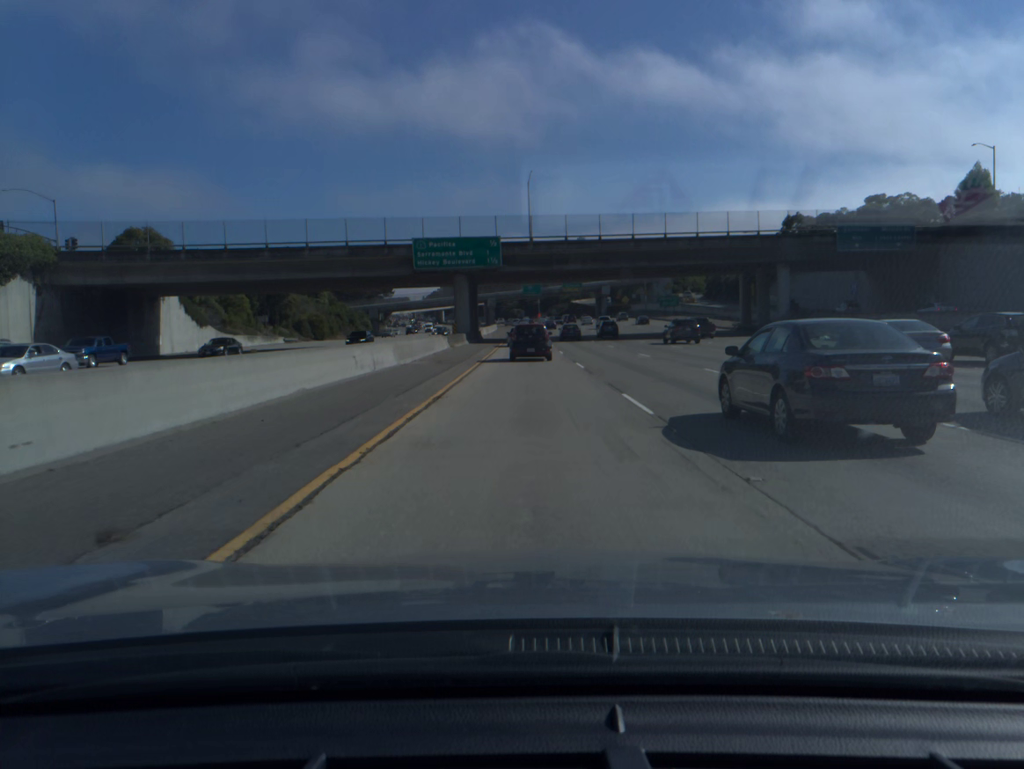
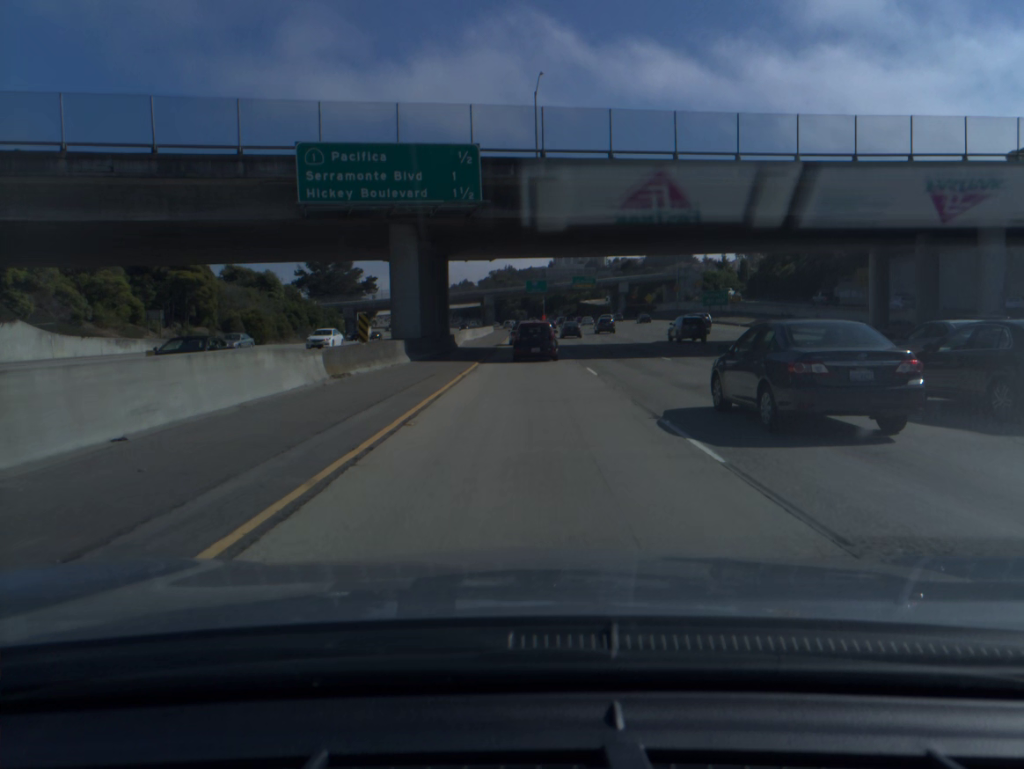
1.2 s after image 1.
(0.0, +34.1) m; 0°
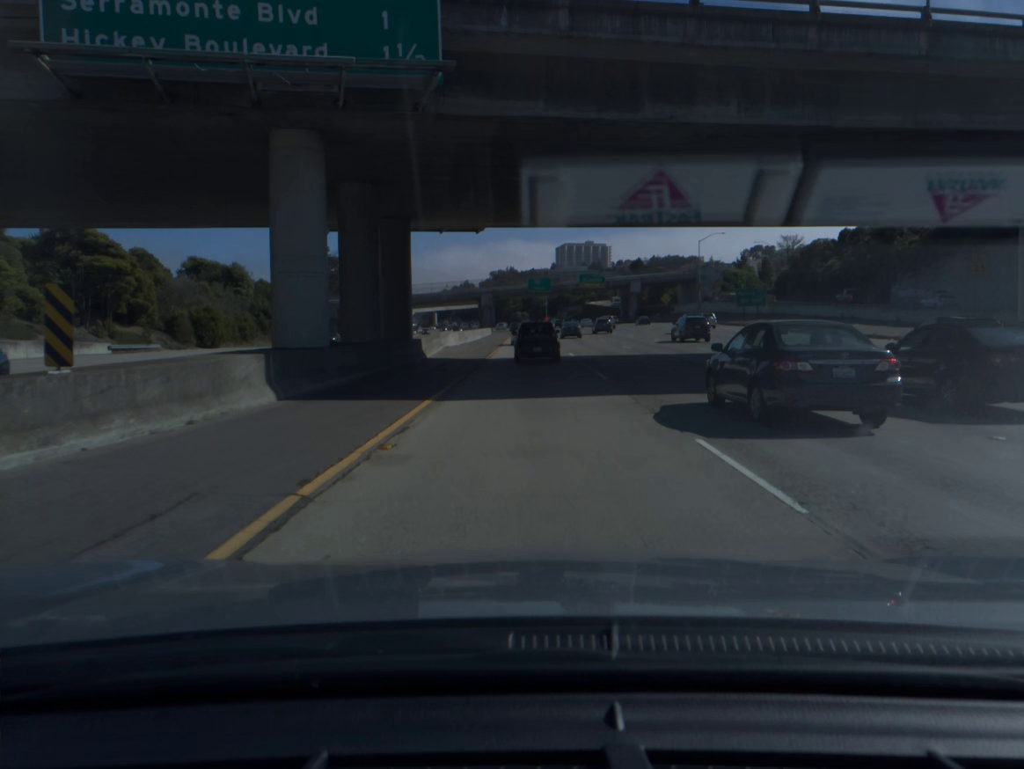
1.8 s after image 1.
(0.0, +16.7) m; 0°
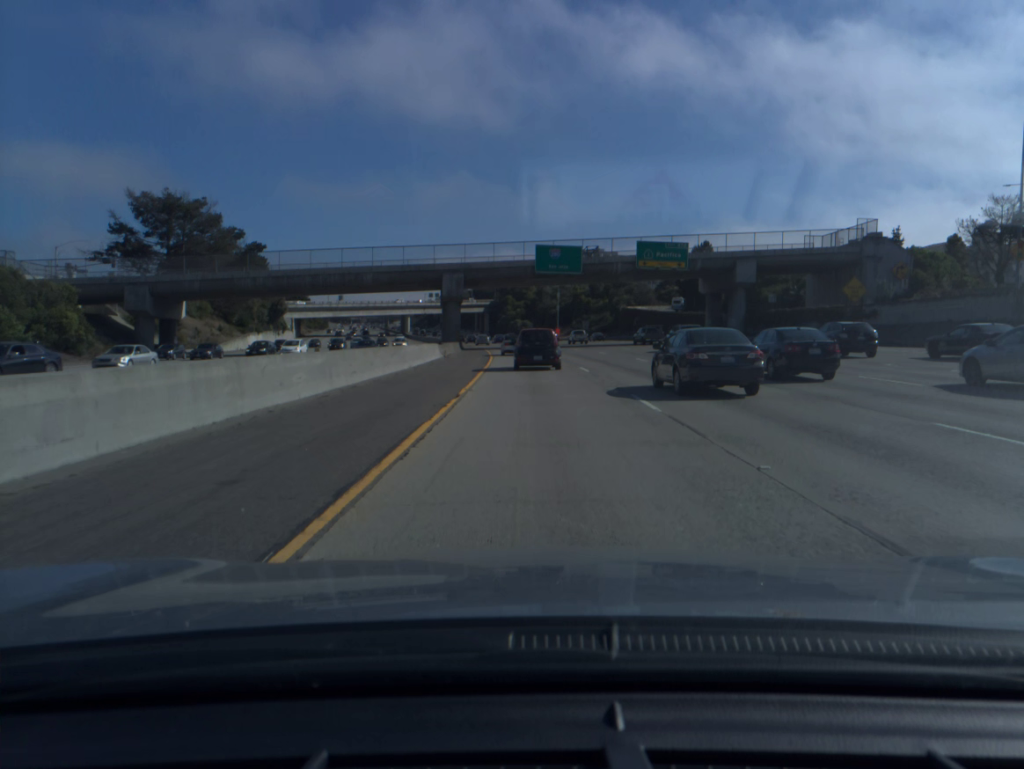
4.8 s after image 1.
(-0.2, +79.7) m; 0°
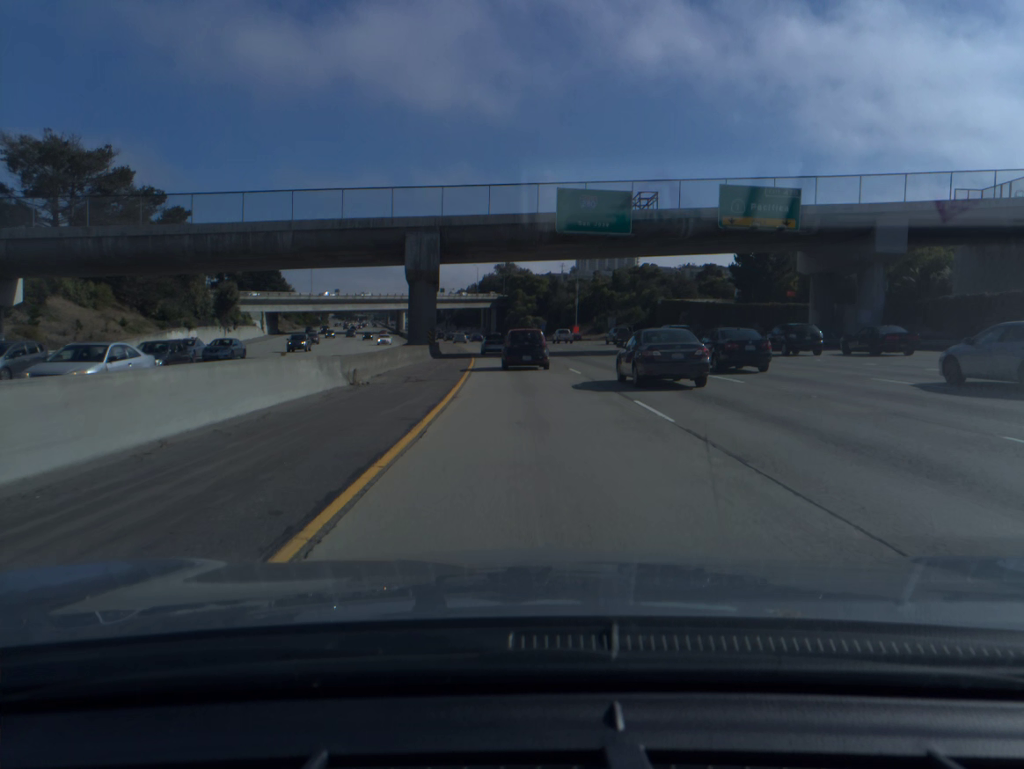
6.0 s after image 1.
(-0.1, +30.9) m; -1°
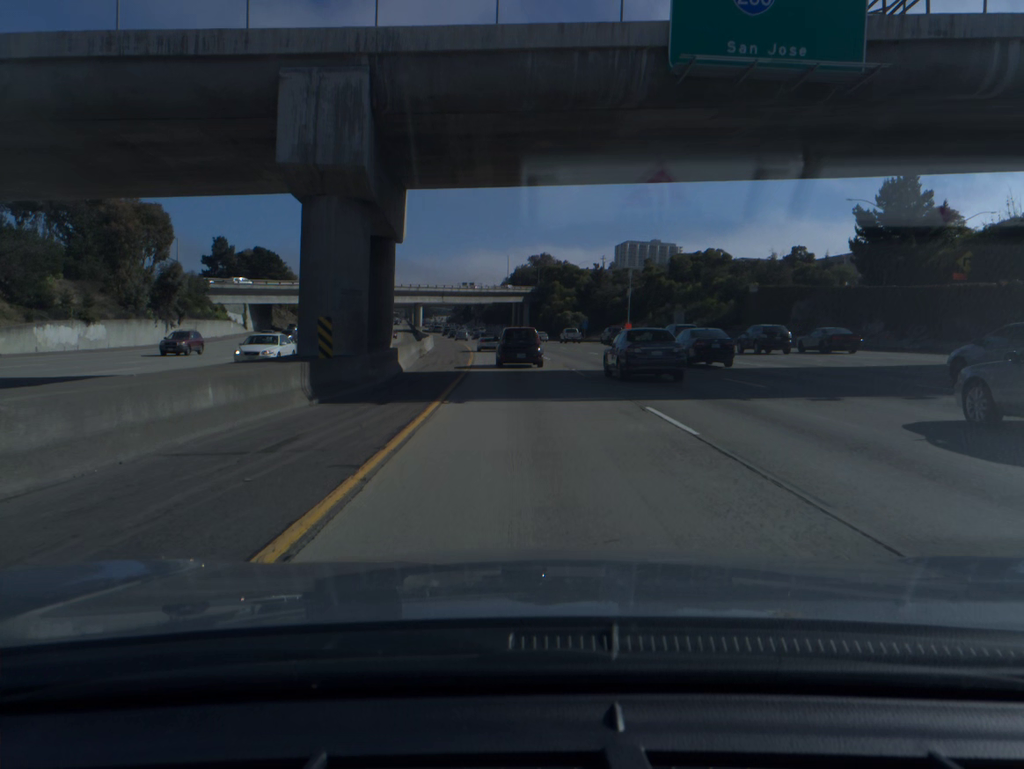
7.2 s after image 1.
(-0.6, +30.9) m; -2°
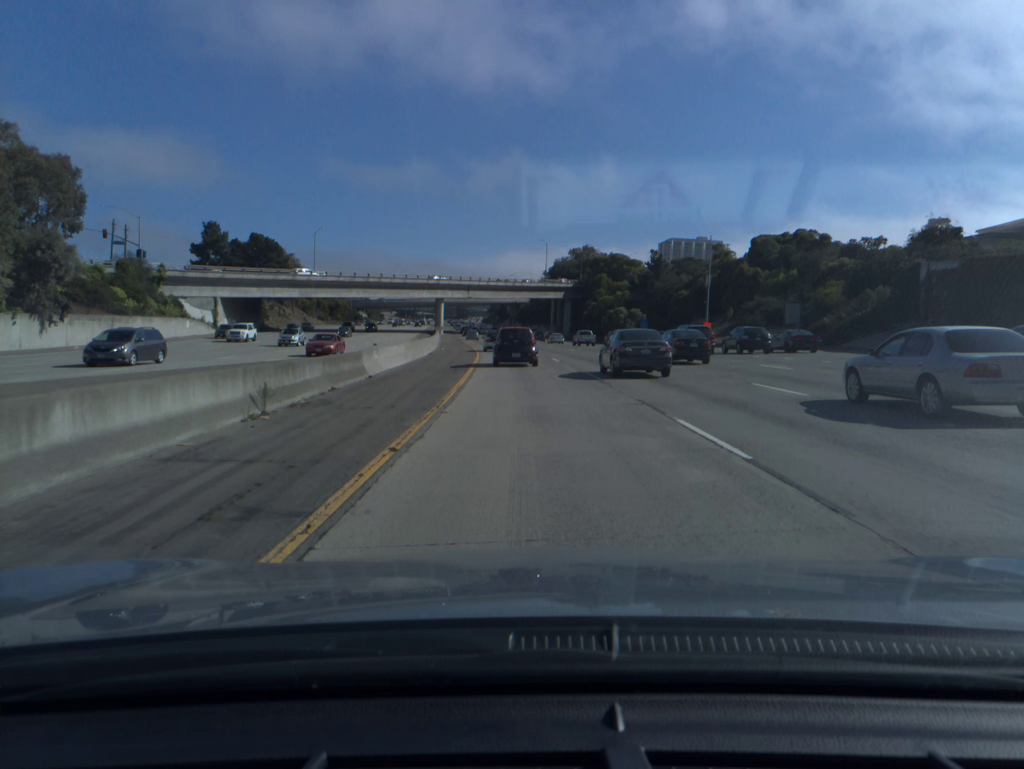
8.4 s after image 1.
(-0.7, +31.0) m; -3°
